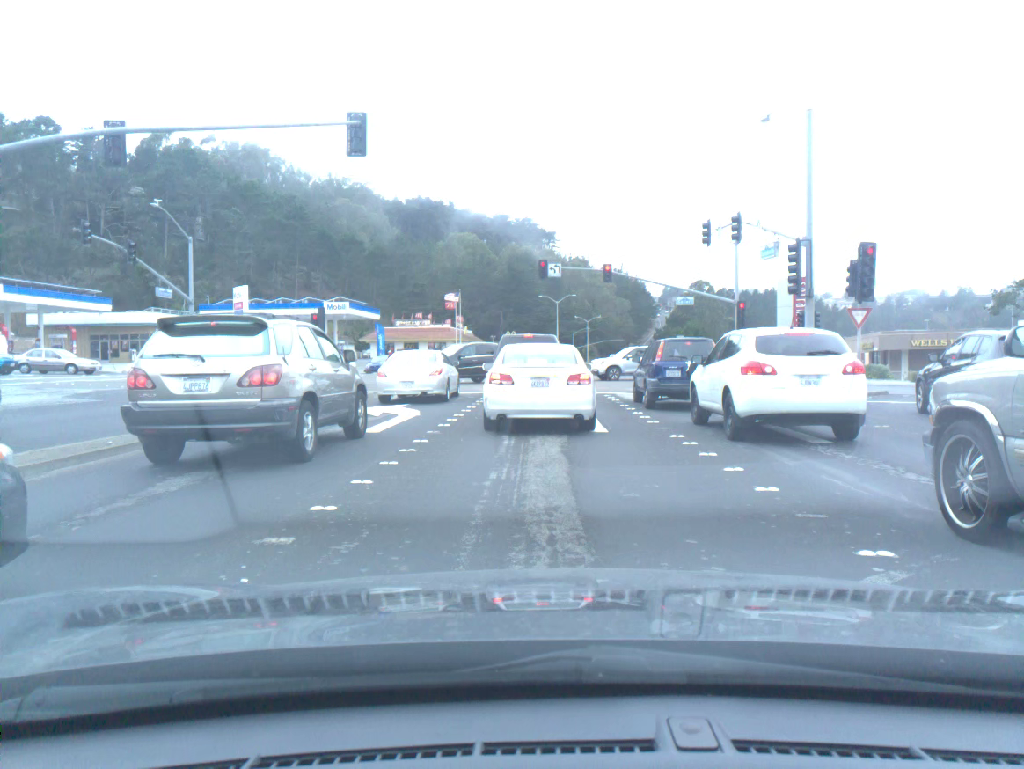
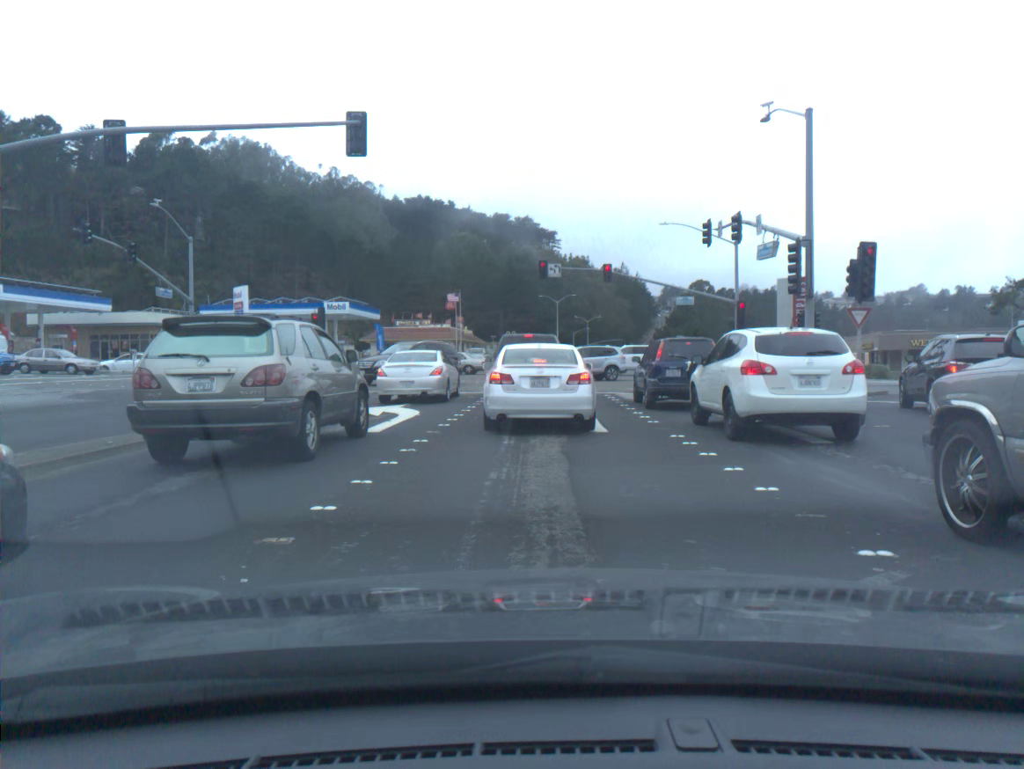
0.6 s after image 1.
(0.0, 0.0) m; 0°
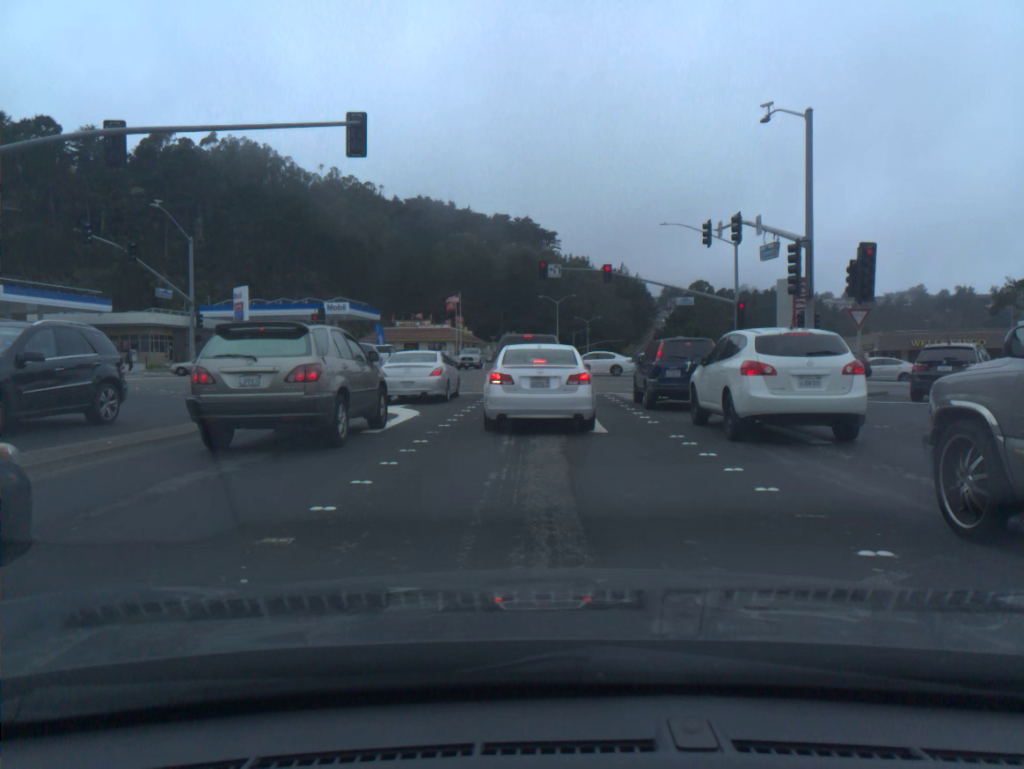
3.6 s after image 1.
(0.0, 0.0) m; 0°
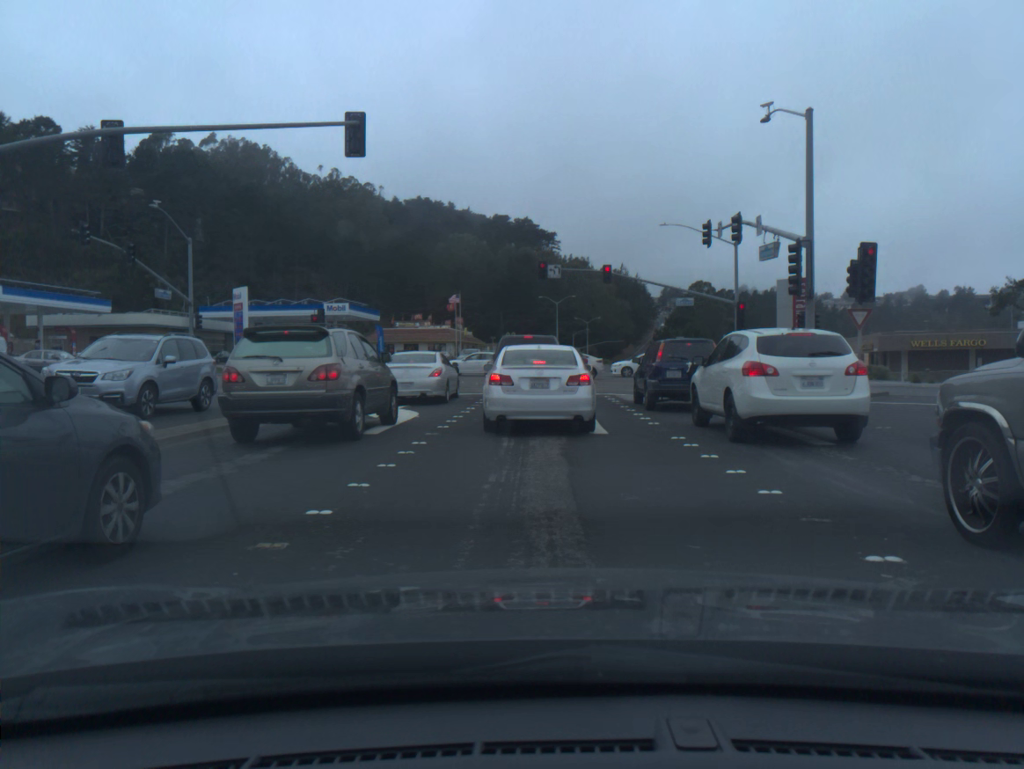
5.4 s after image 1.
(0.0, +0.1) m; 0°
